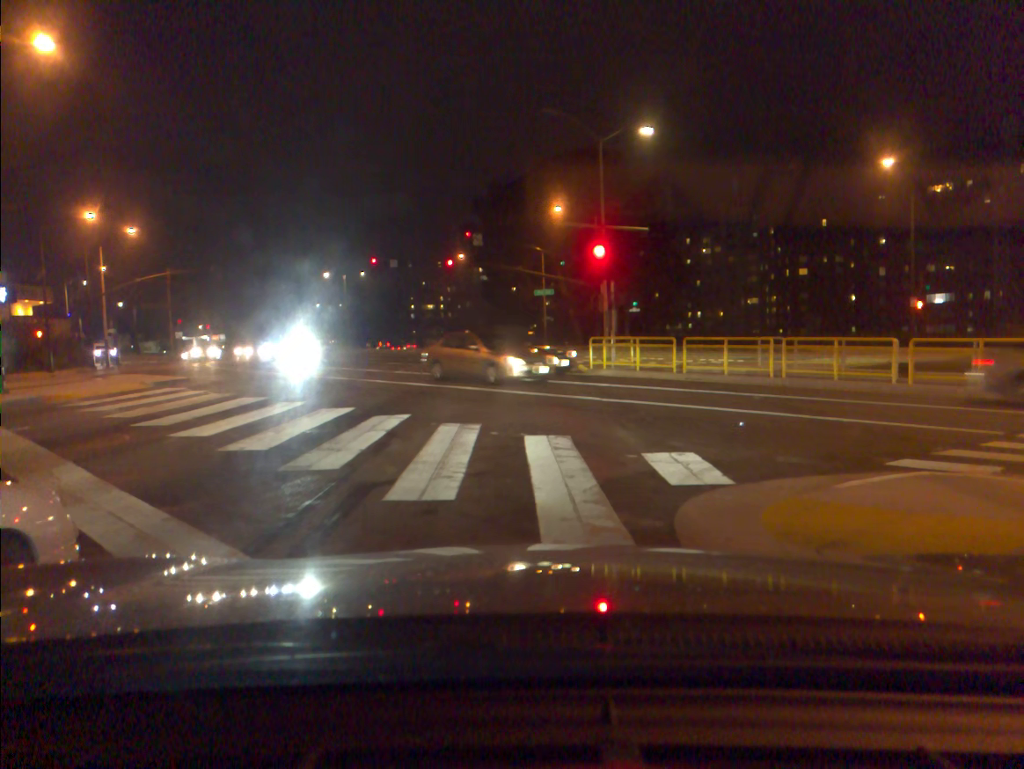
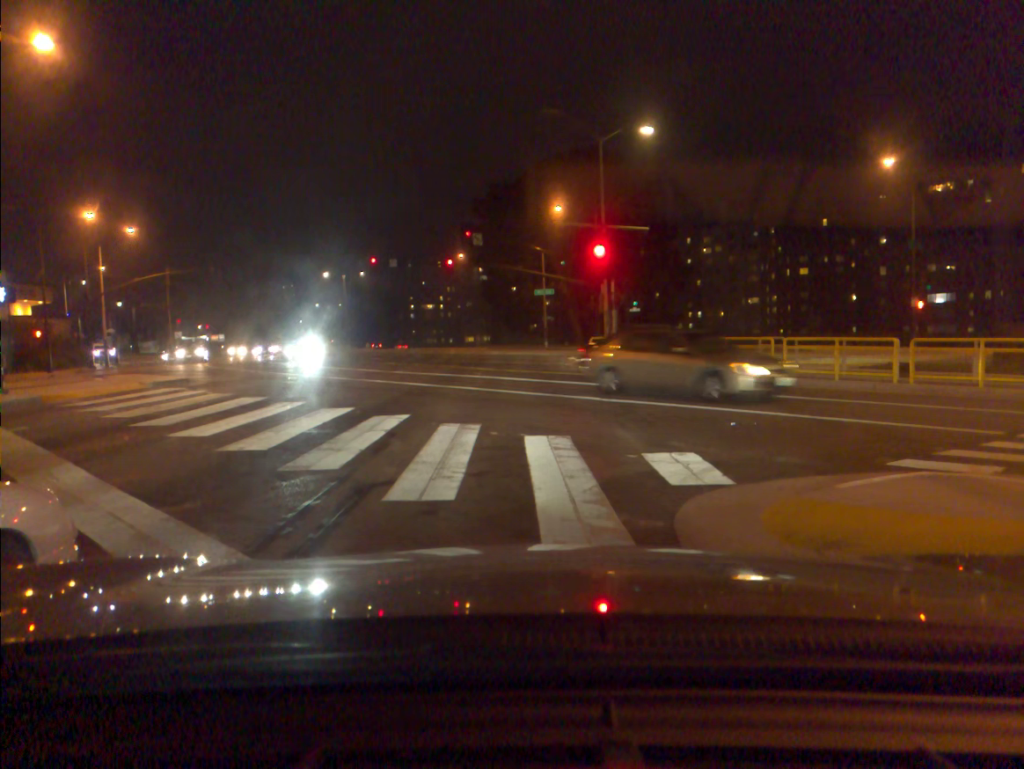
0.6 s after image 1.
(0.0, 0.0) m; 0°
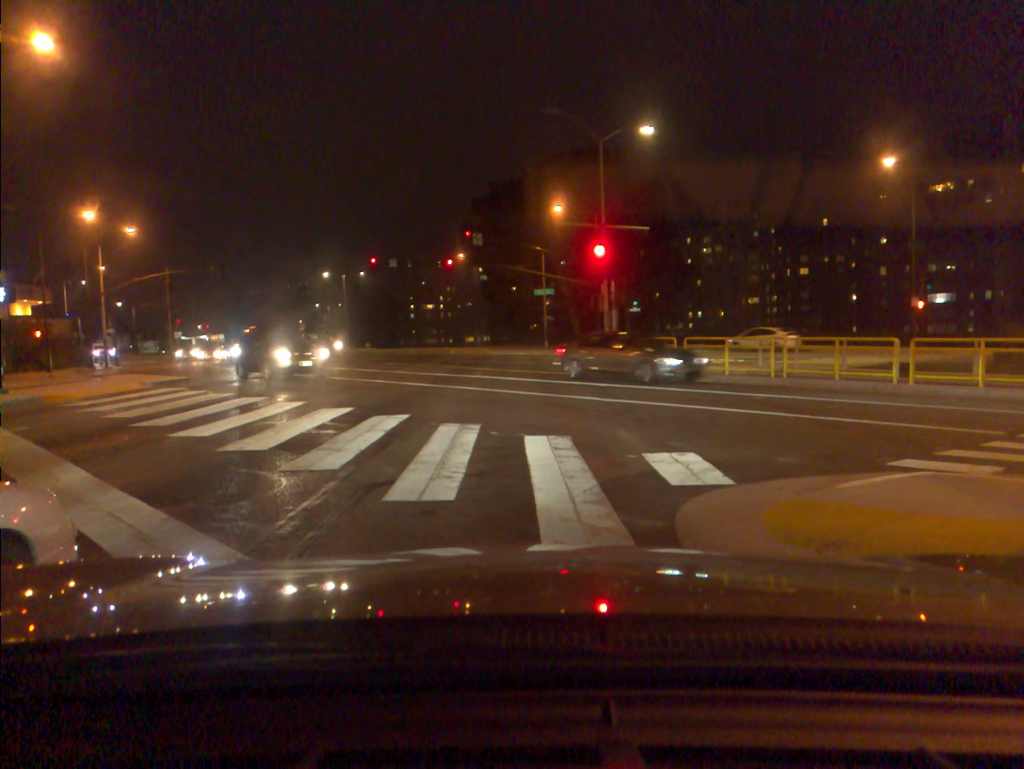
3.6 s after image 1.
(0.0, 0.0) m; 0°
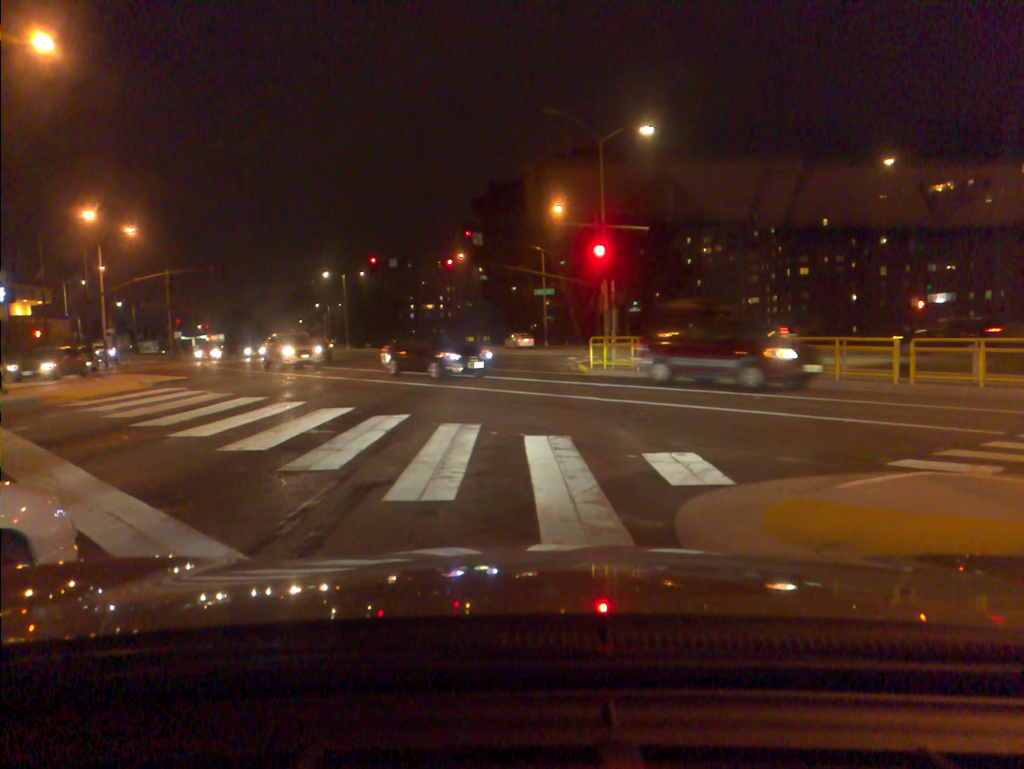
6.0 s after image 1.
(0.0, 0.0) m; 0°
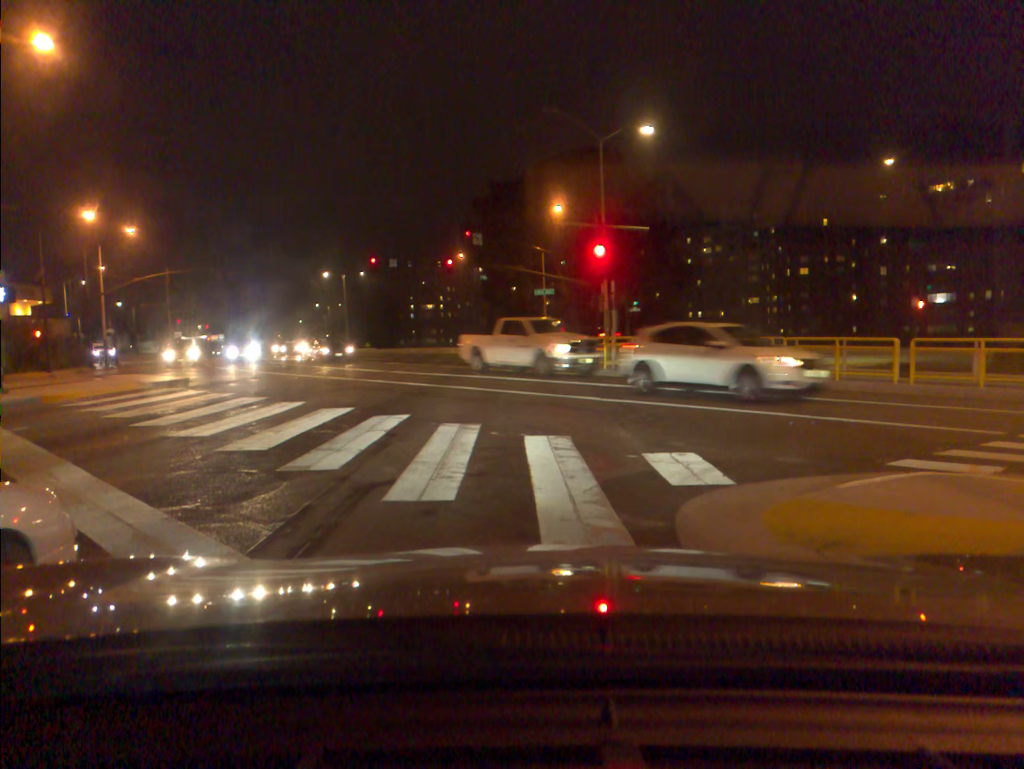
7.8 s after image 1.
(0.0, 0.0) m; 0°
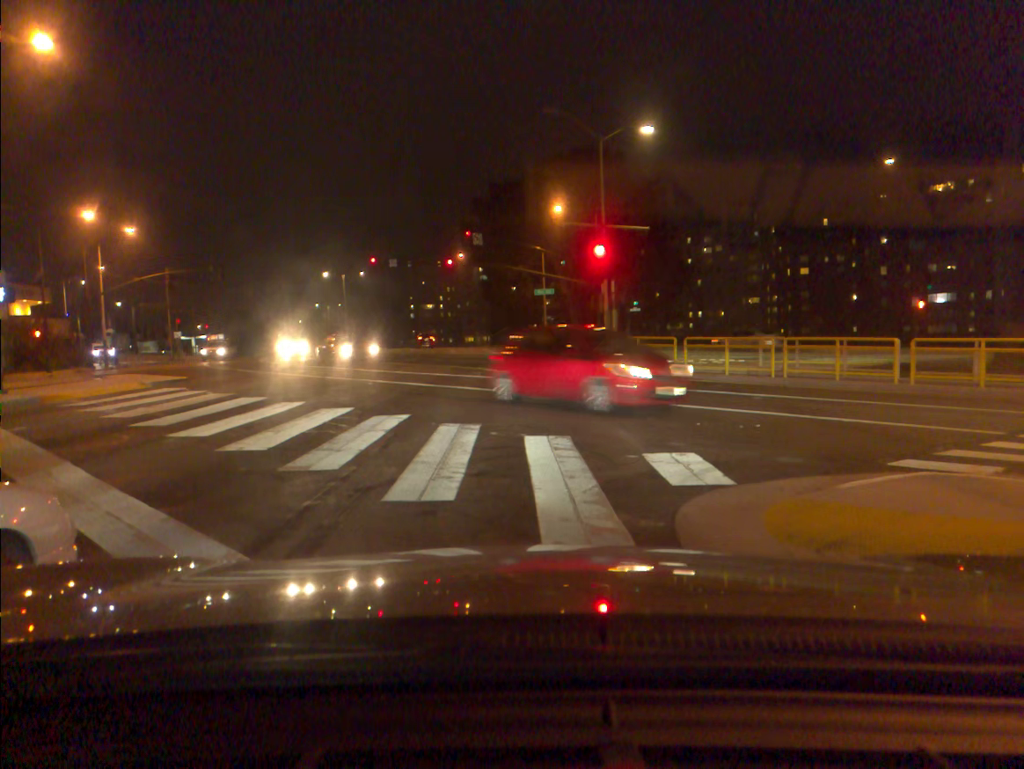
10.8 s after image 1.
(0.0, 0.0) m; 0°
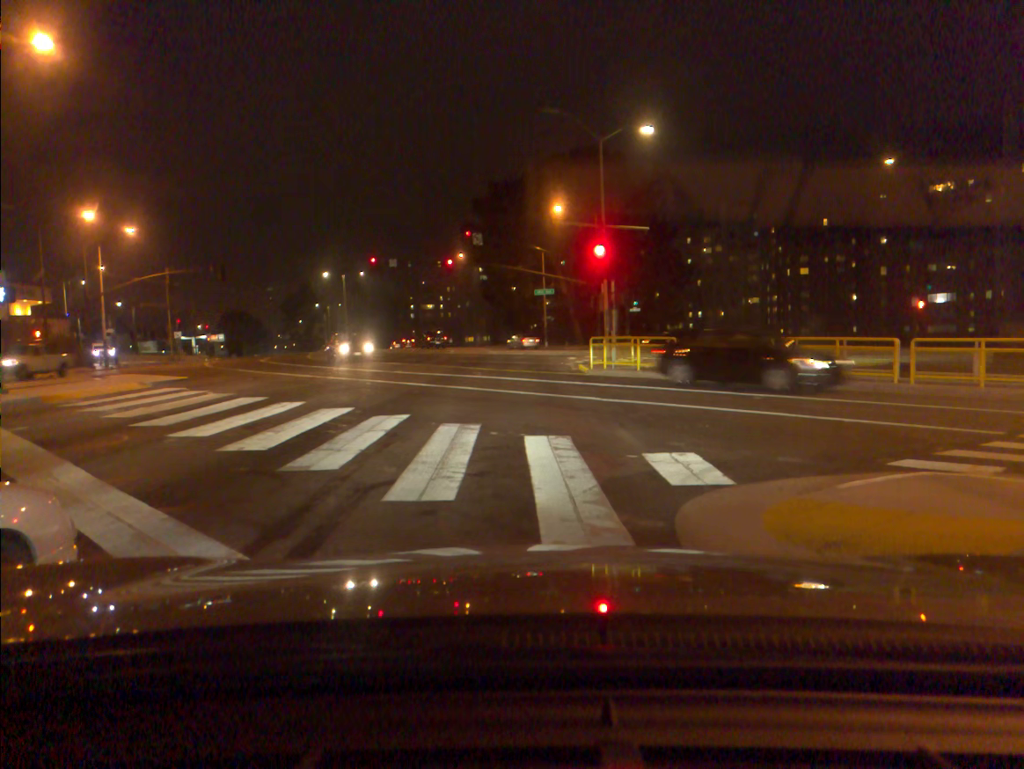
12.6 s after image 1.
(0.0, 0.0) m; 0°
